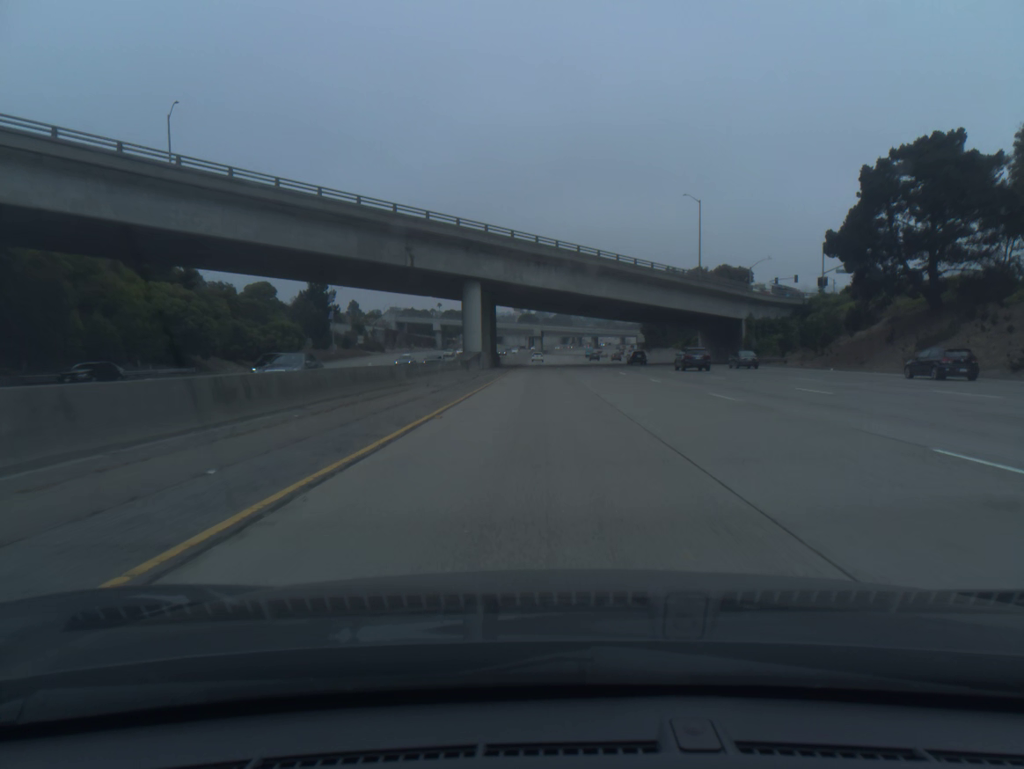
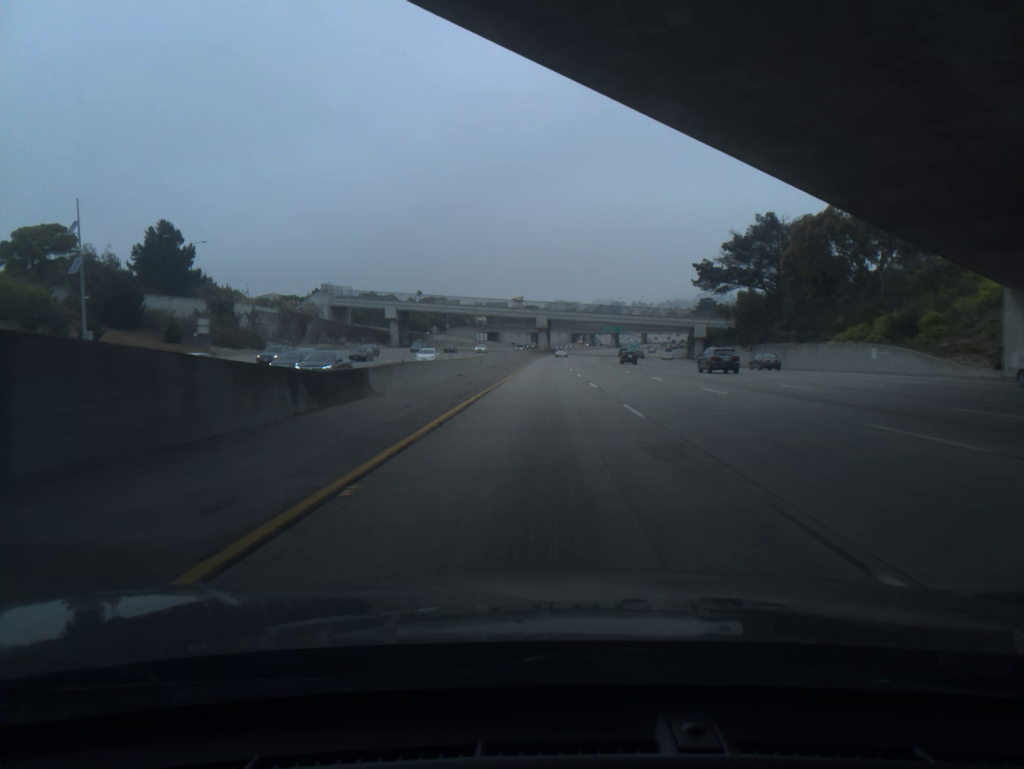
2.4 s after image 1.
(-0.3, +81.2) m; 0°
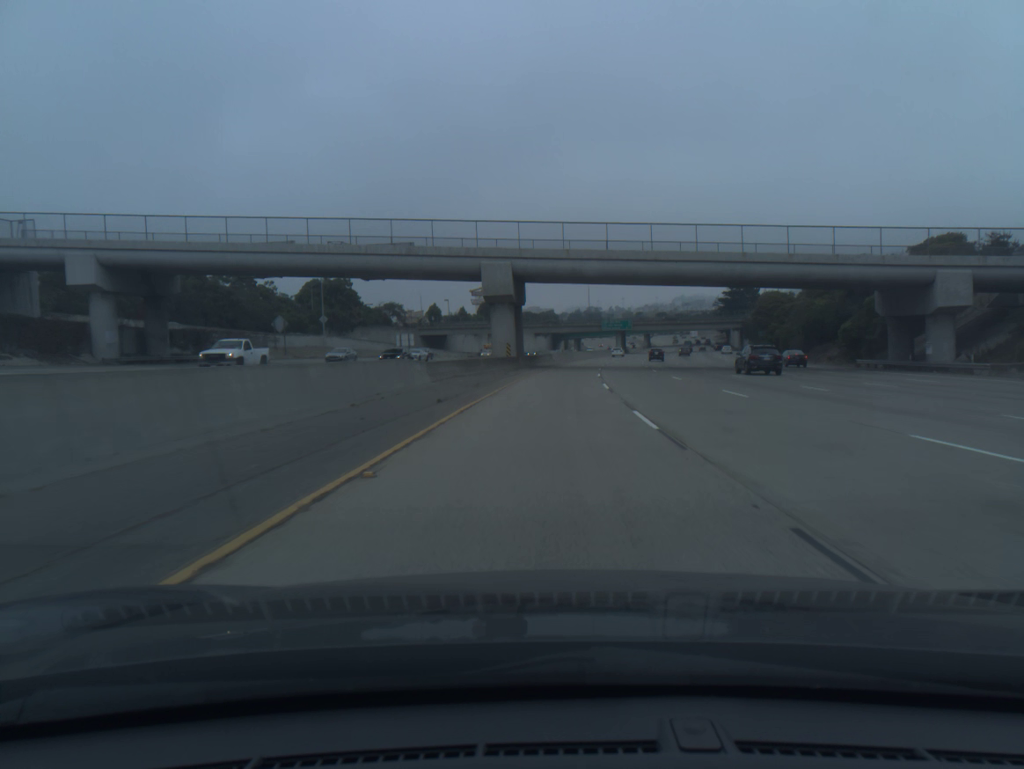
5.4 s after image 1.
(+1.0, +101.2) m; +2°
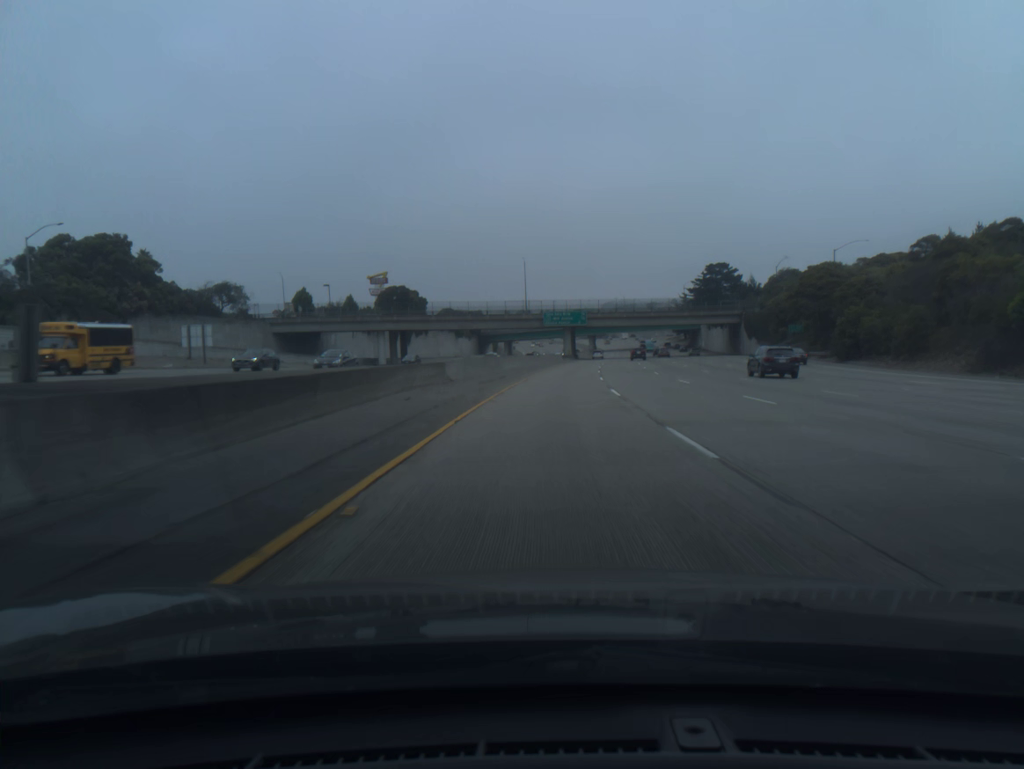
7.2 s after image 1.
(+2.4, +60.2) m; +5°
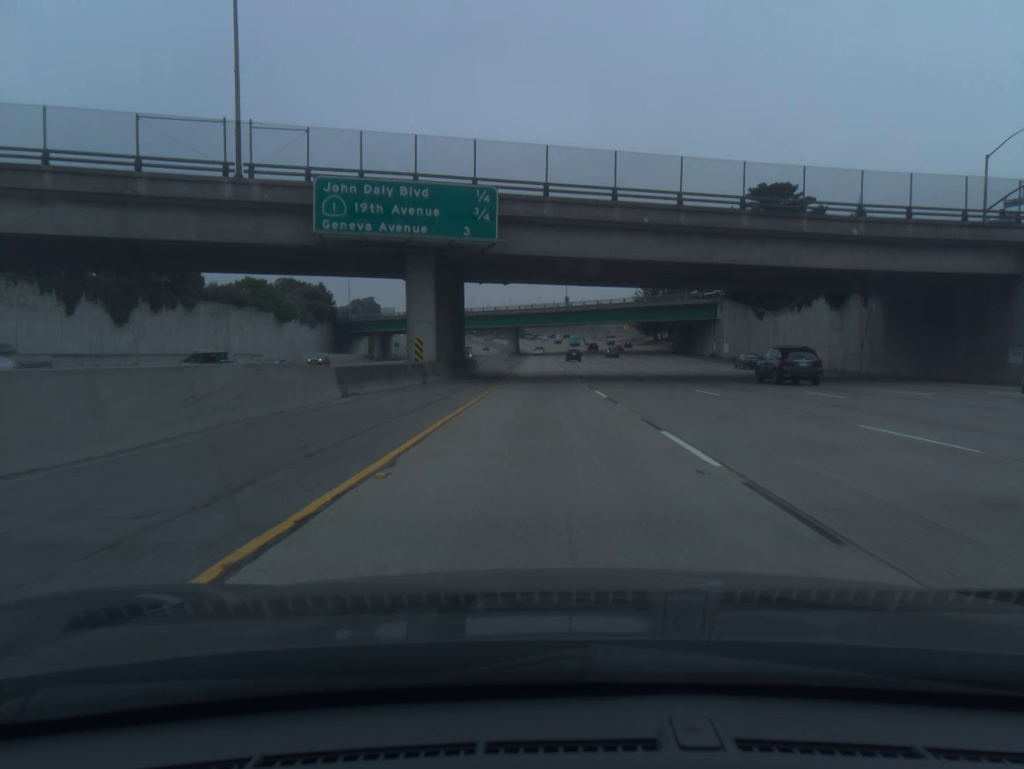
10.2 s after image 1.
(+6.3, +99.9) m; +6°
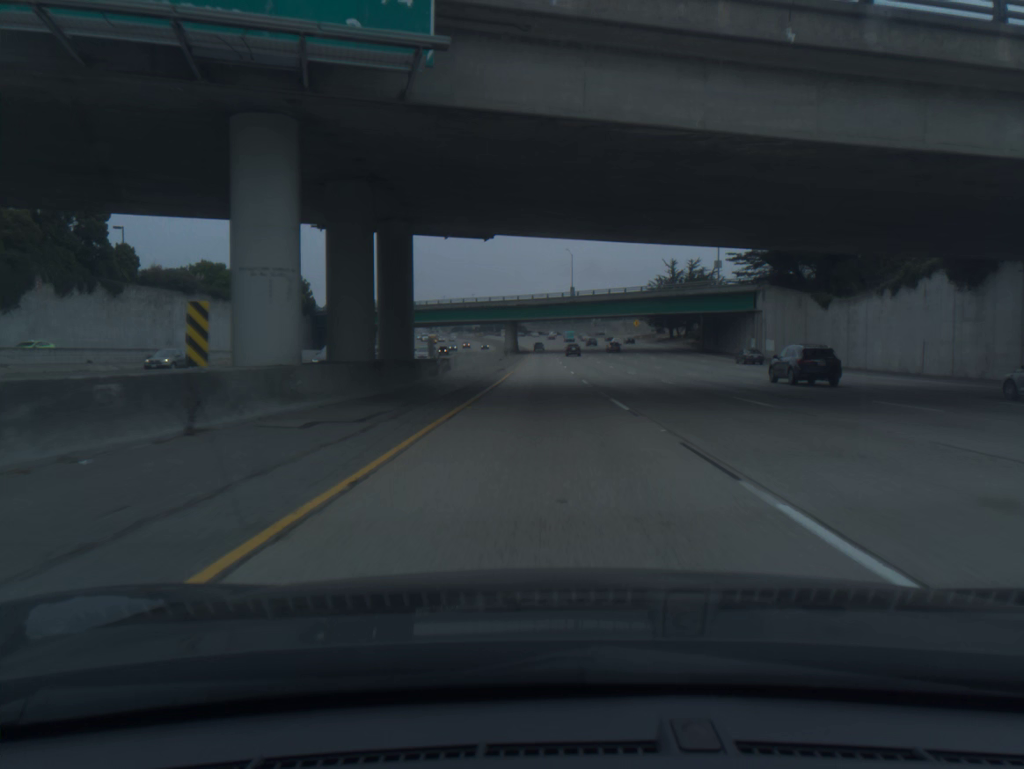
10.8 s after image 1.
(0.0, +20.1) m; 0°
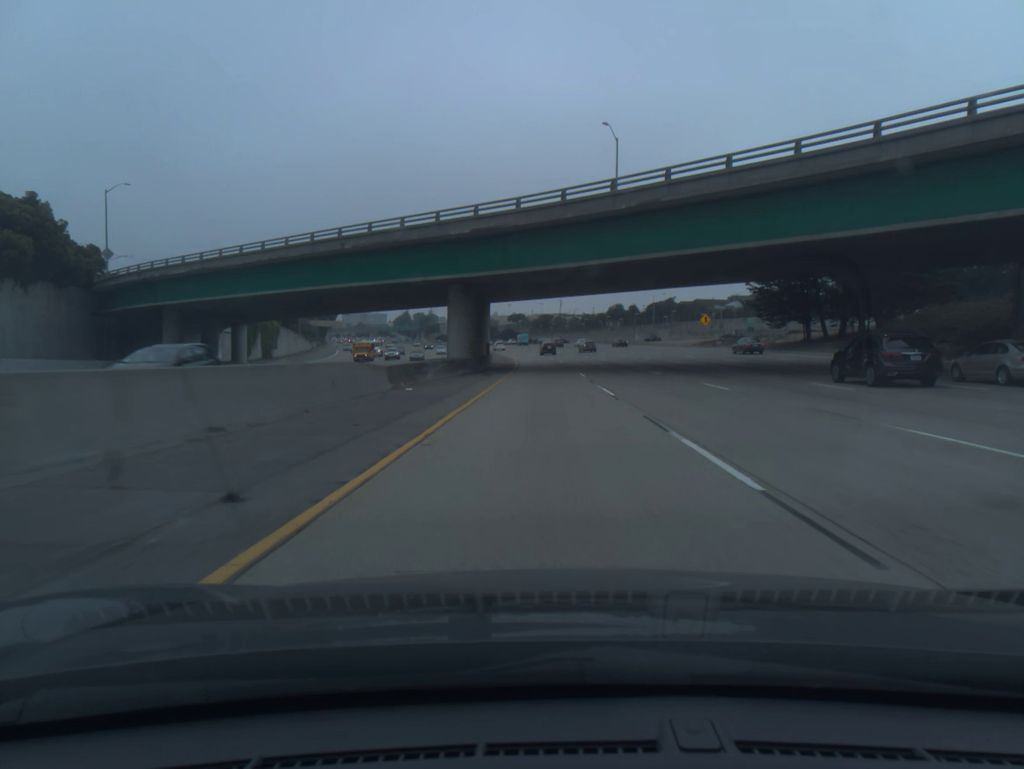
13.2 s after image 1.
(0.0, +80.5) m; 0°
